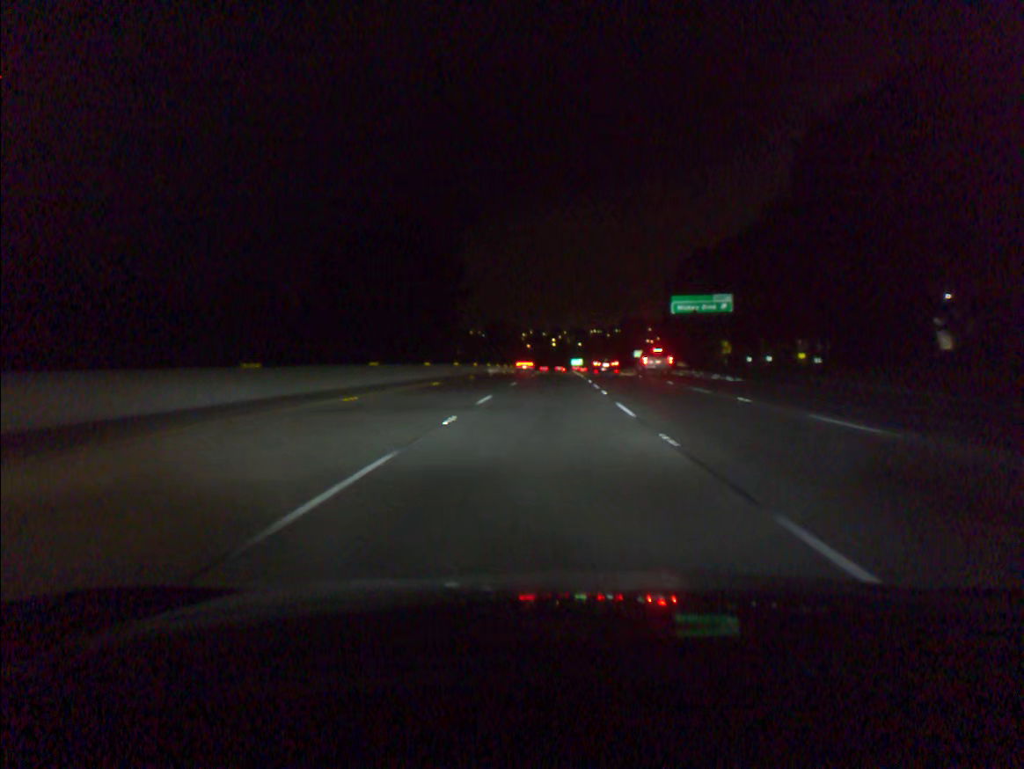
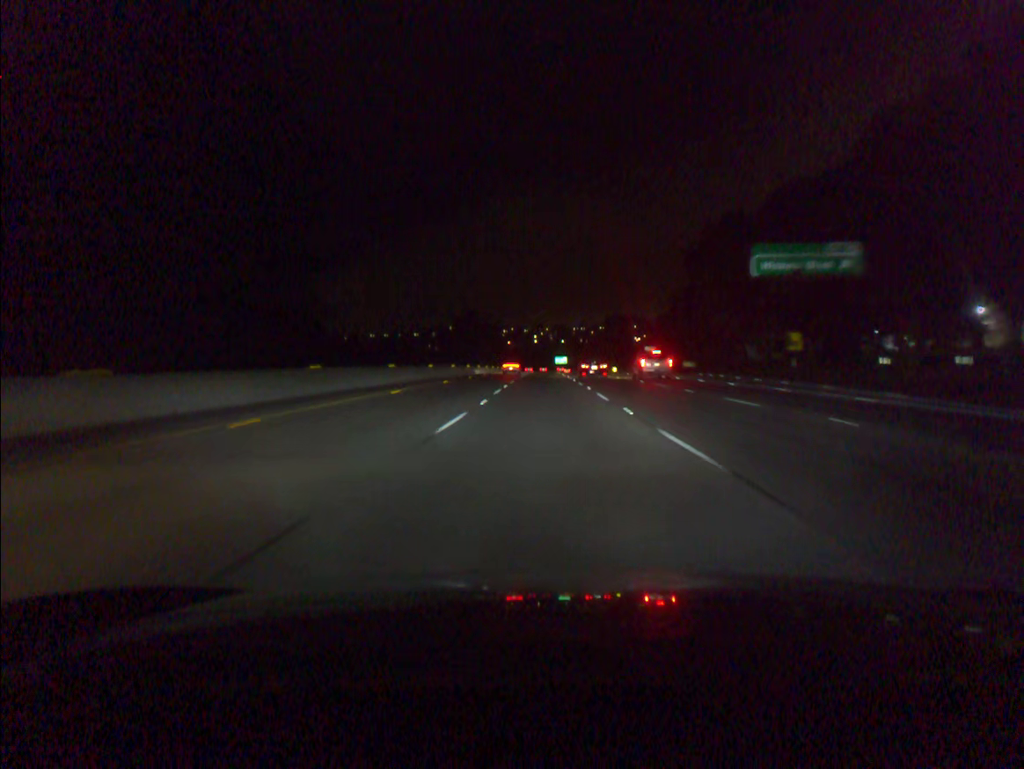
(+0.5, +36.7) m; +1°
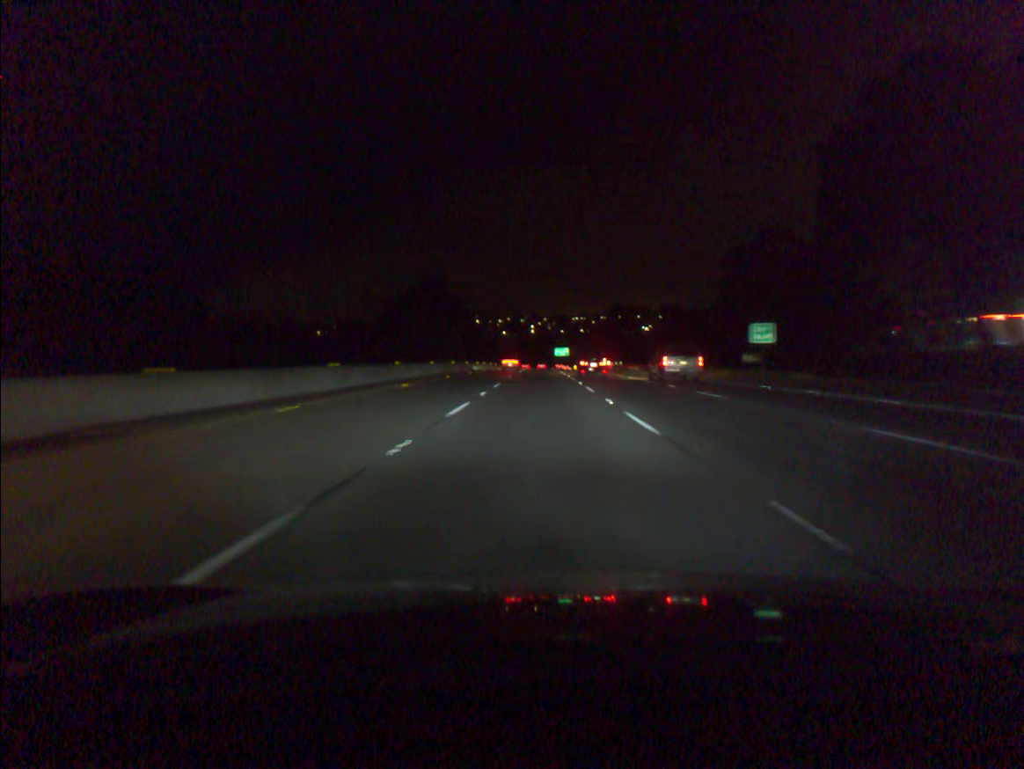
(+0.3, +55.1) m; 0°
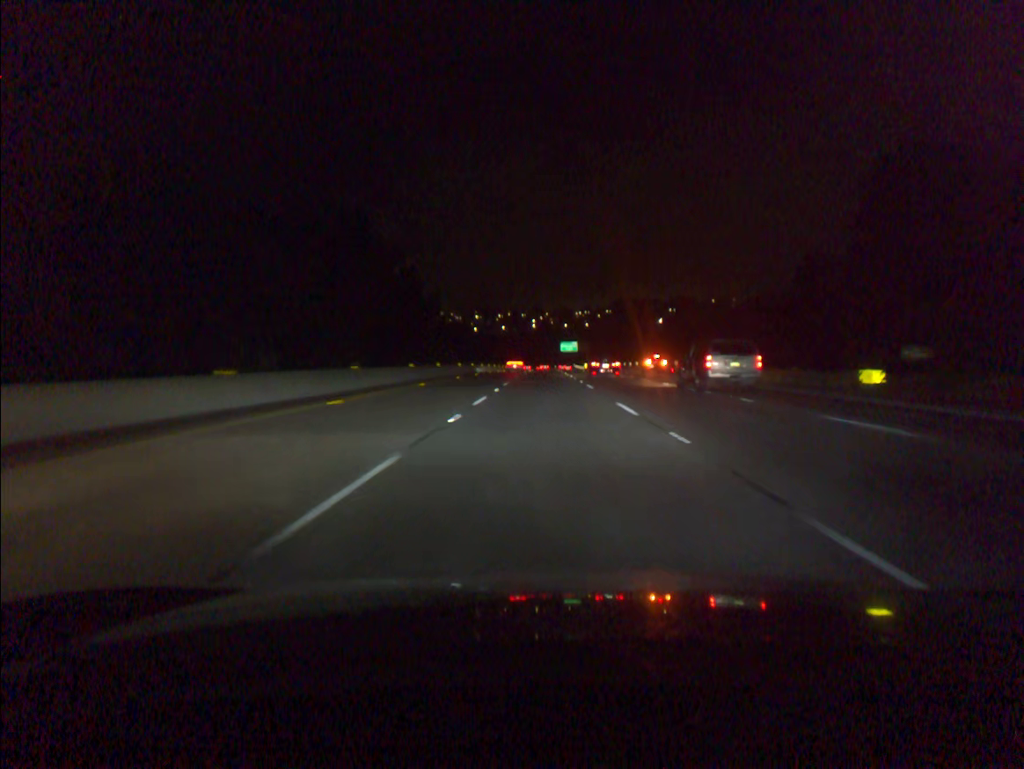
(-0.2, +55.2) m; 0°
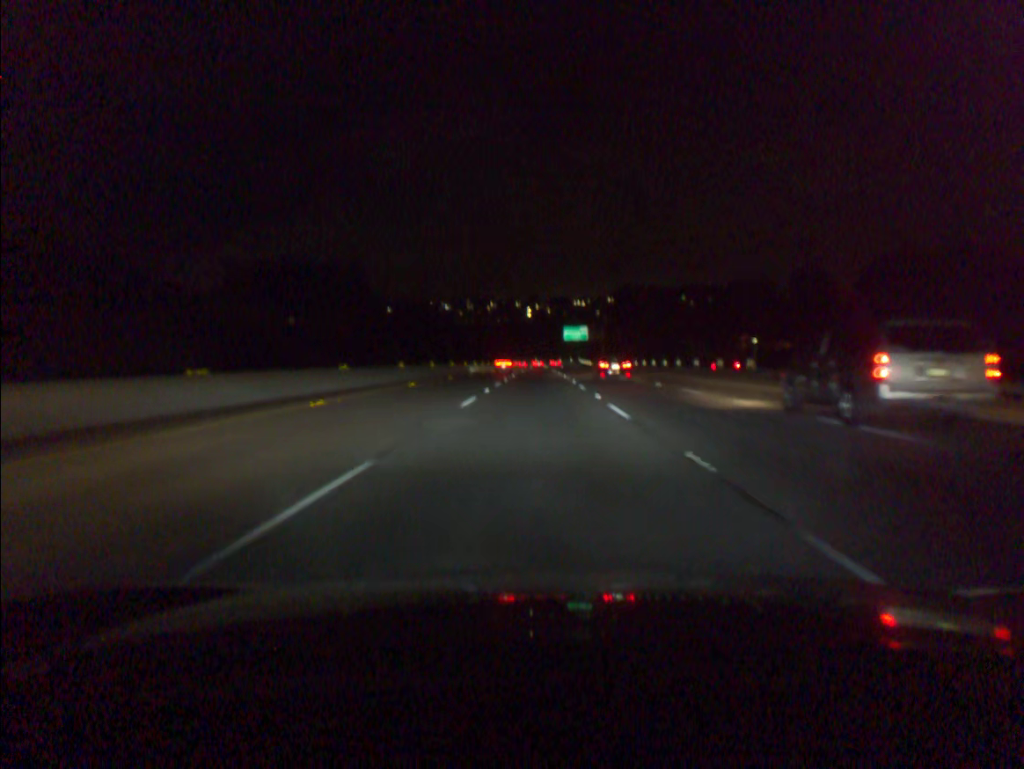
(+0.4, +73.7) m; 0°
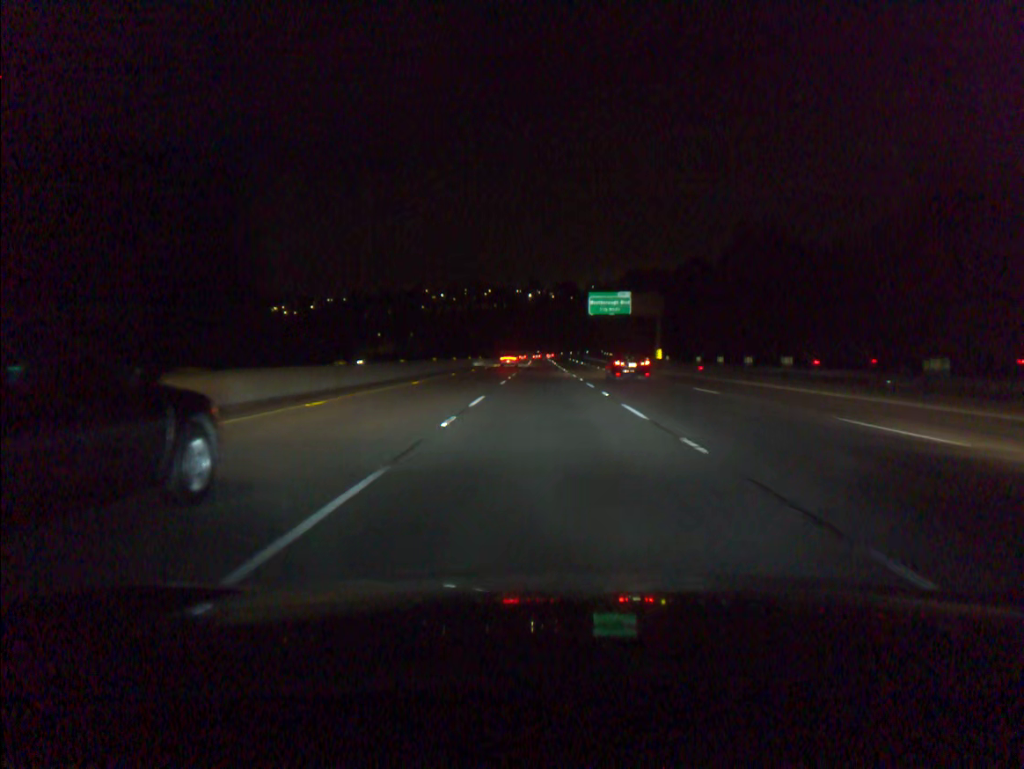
(-0.4, +73.9) m; 0°
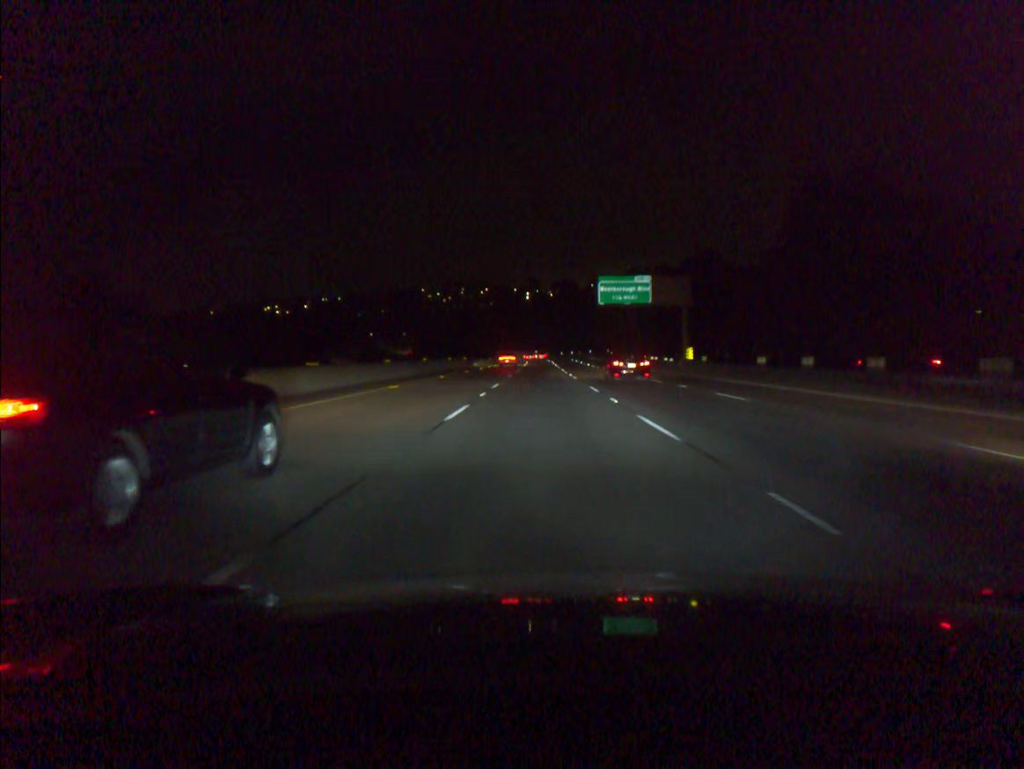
(0.0, +18.5) m; 0°
